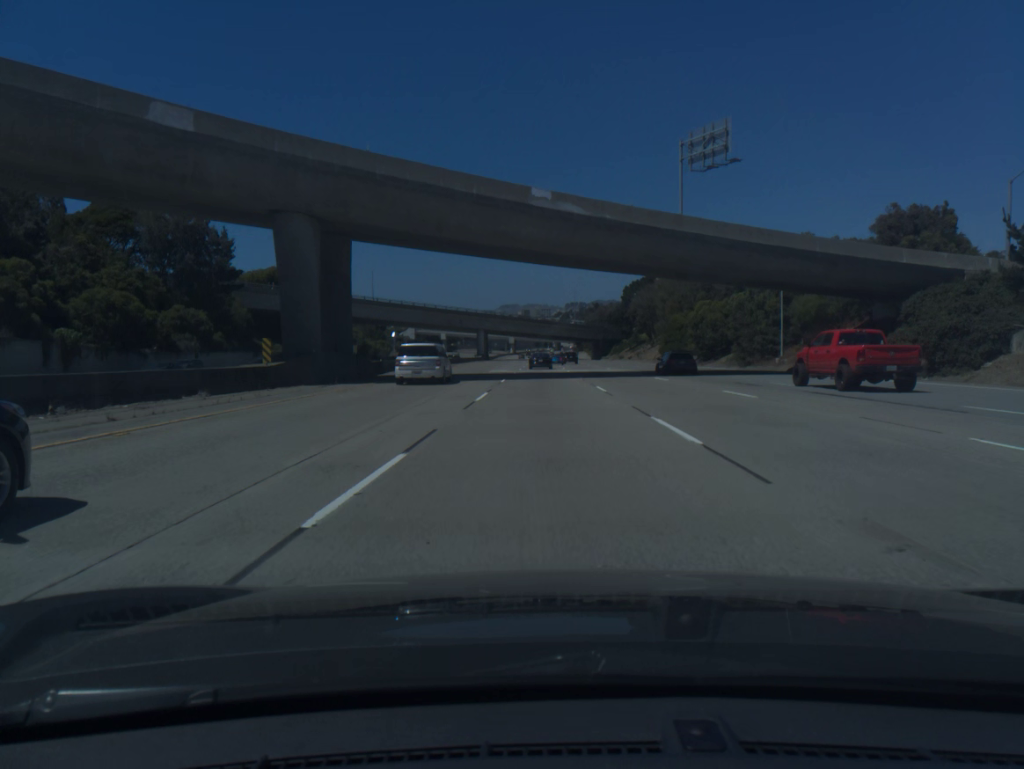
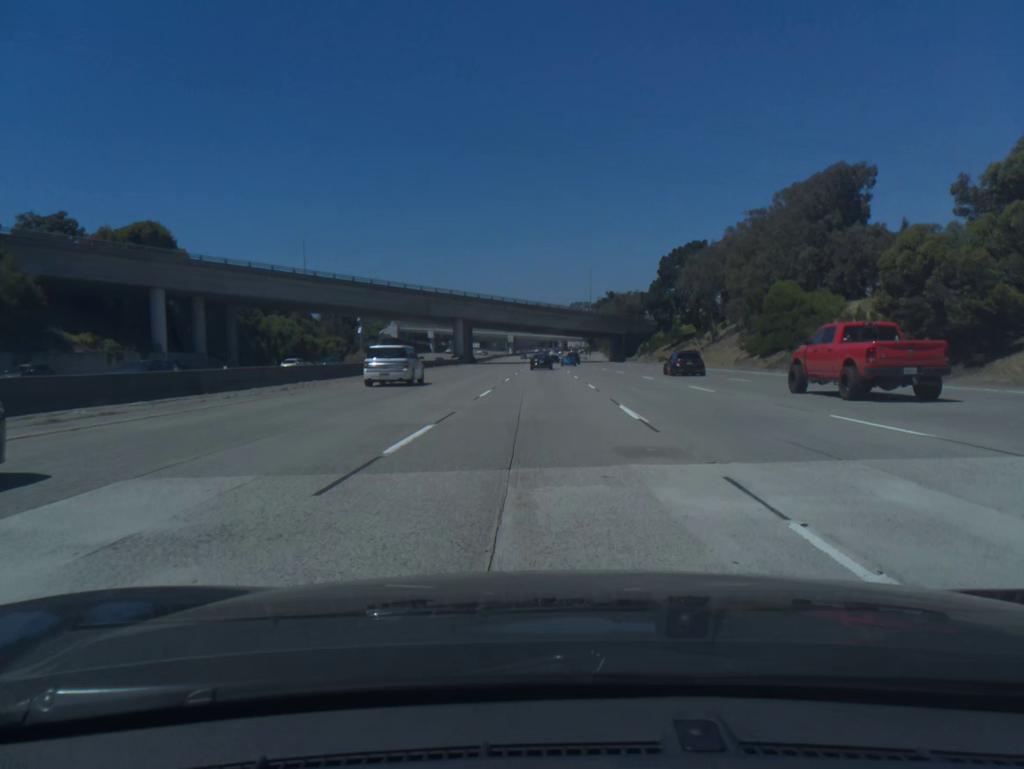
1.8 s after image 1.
(+0.1, +53.2) m; 0°
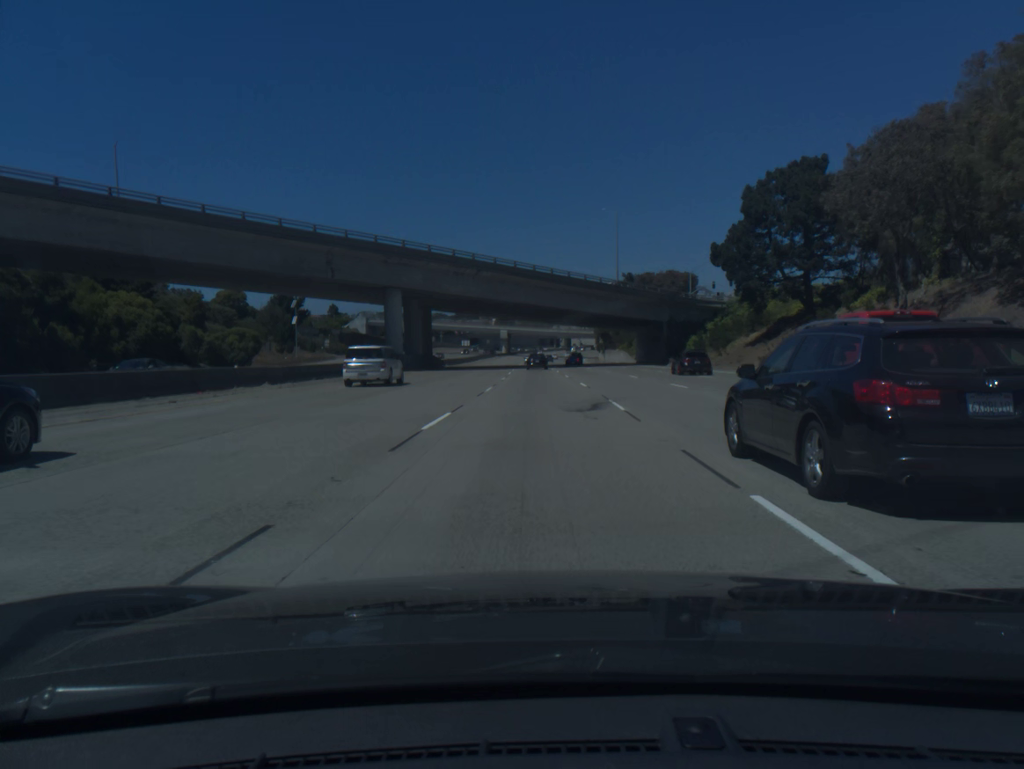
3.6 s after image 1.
(-0.1, +53.7) m; 0°
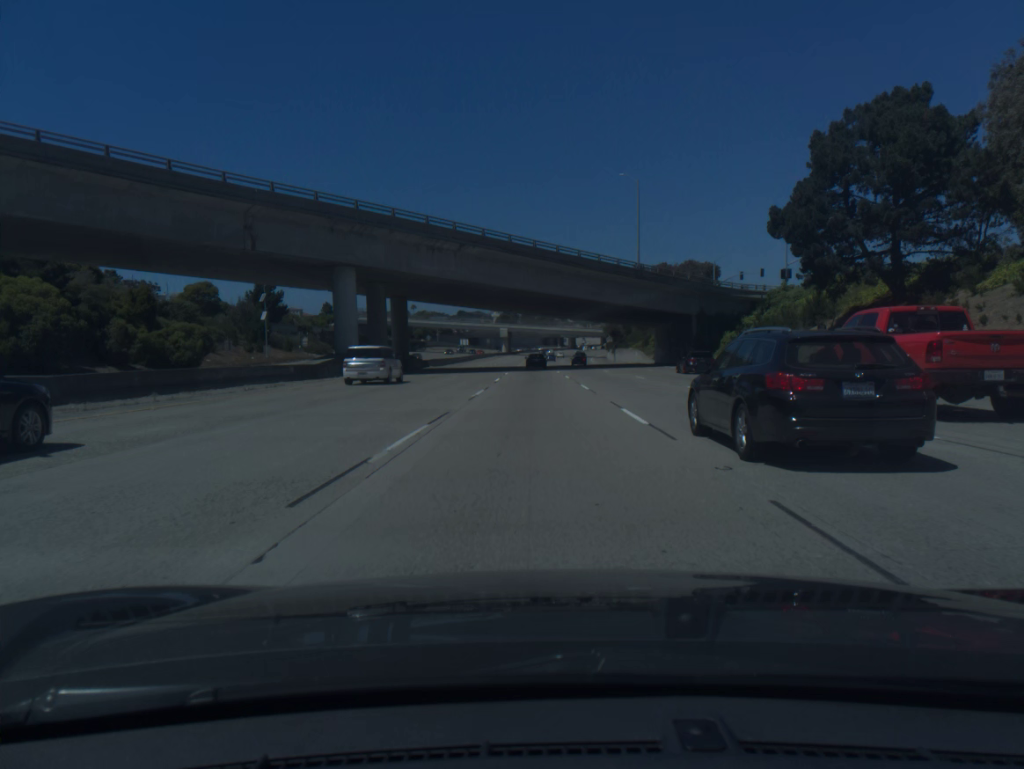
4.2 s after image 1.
(0.0, +18.1) m; 0°
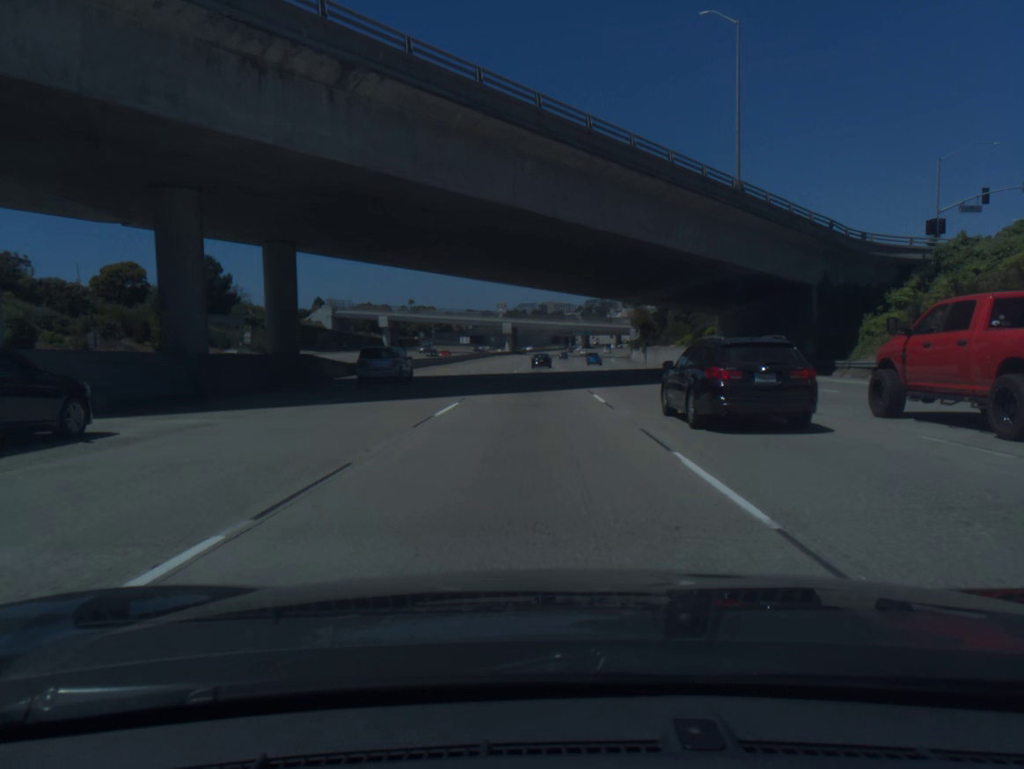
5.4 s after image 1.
(-0.2, +36.4) m; -1°
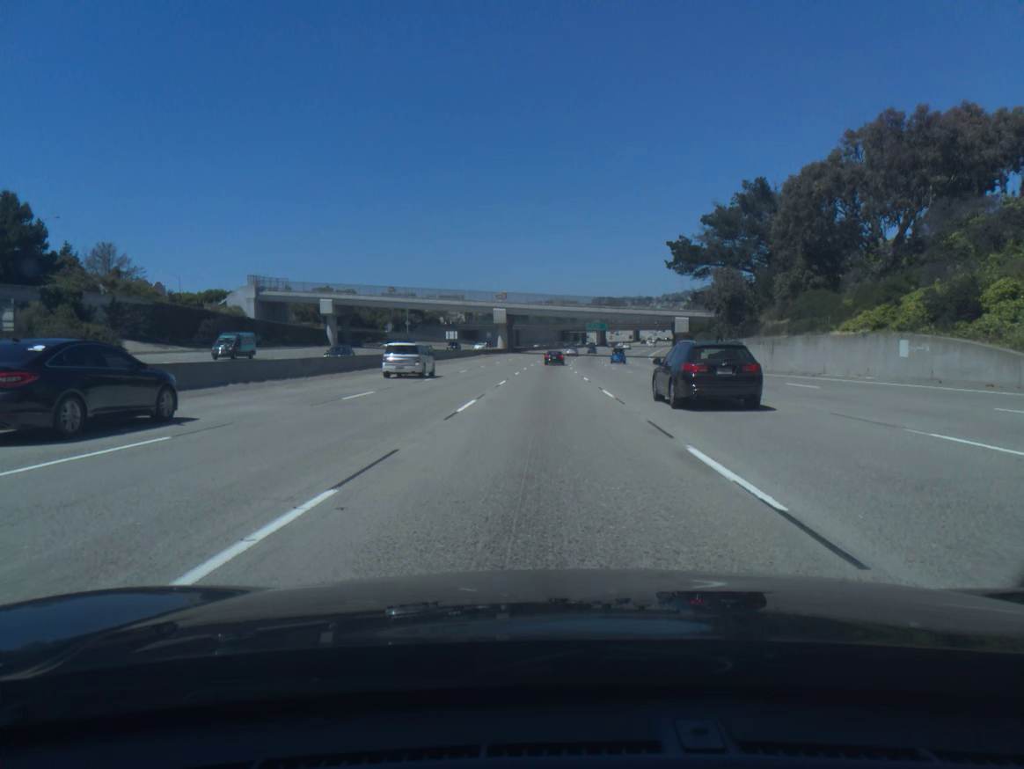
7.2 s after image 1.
(-0.4, +55.3) m; -1°
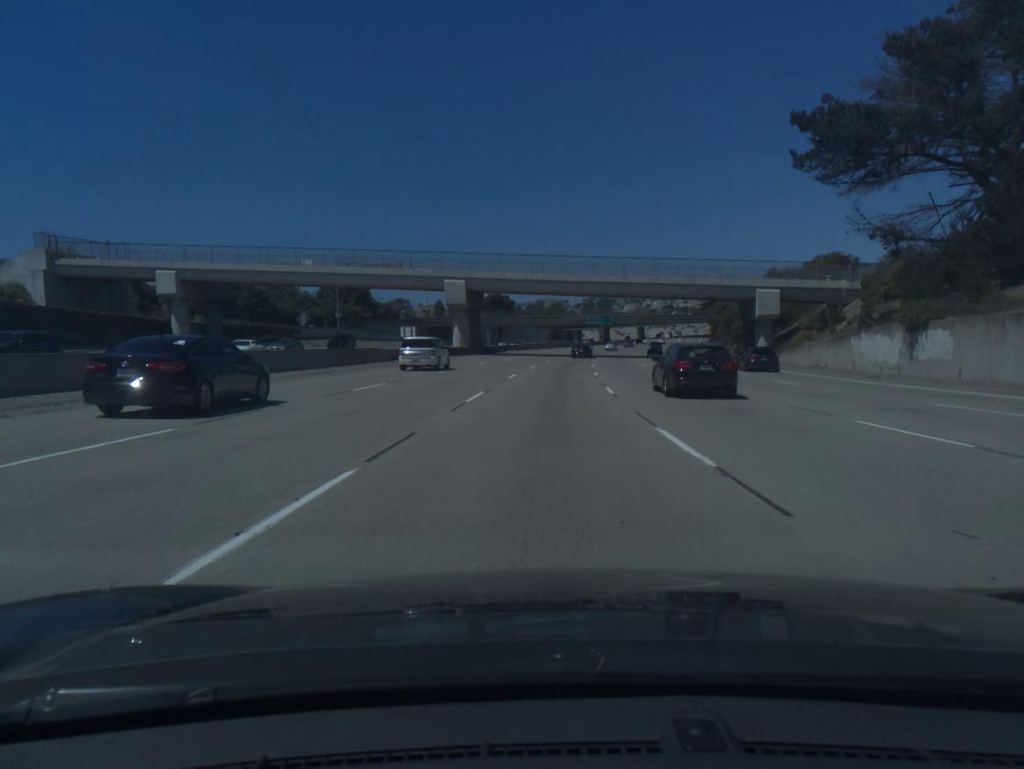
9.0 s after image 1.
(+0.4, +55.6) m; +1°
